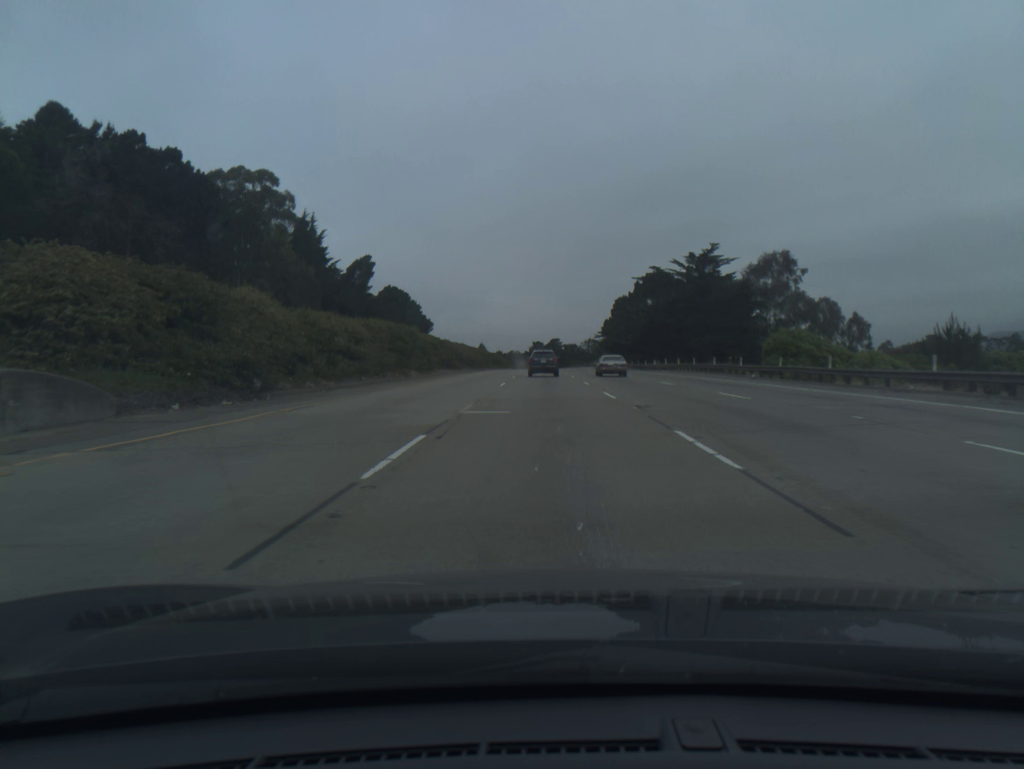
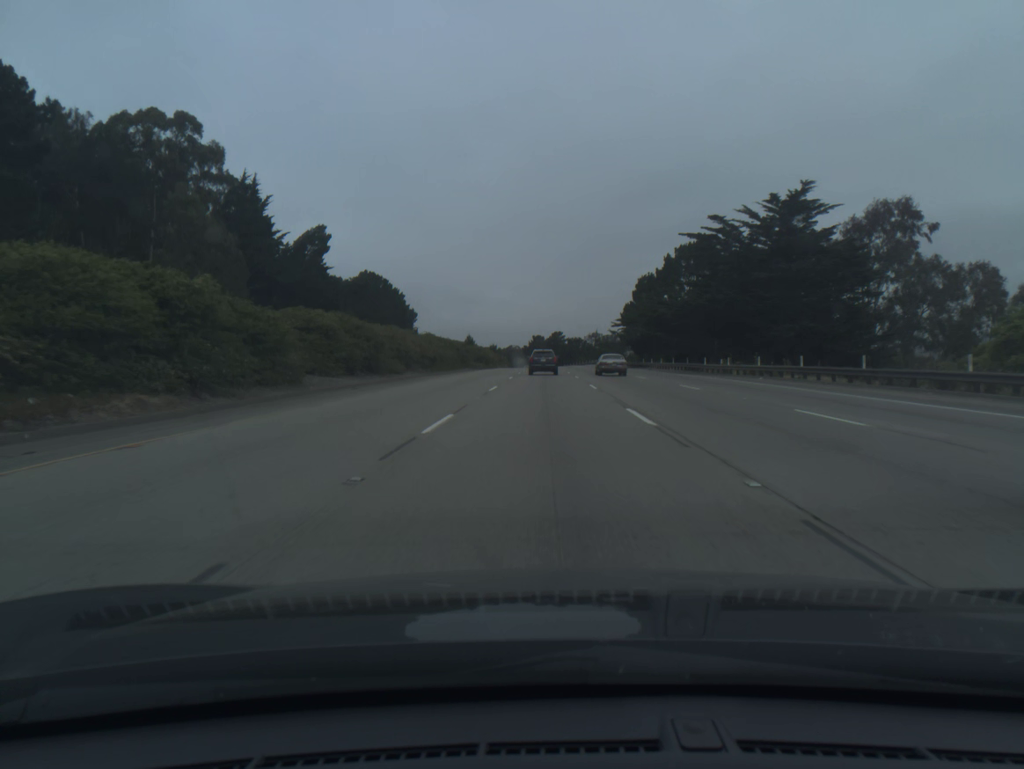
(0.0, +34.6) m; 0°
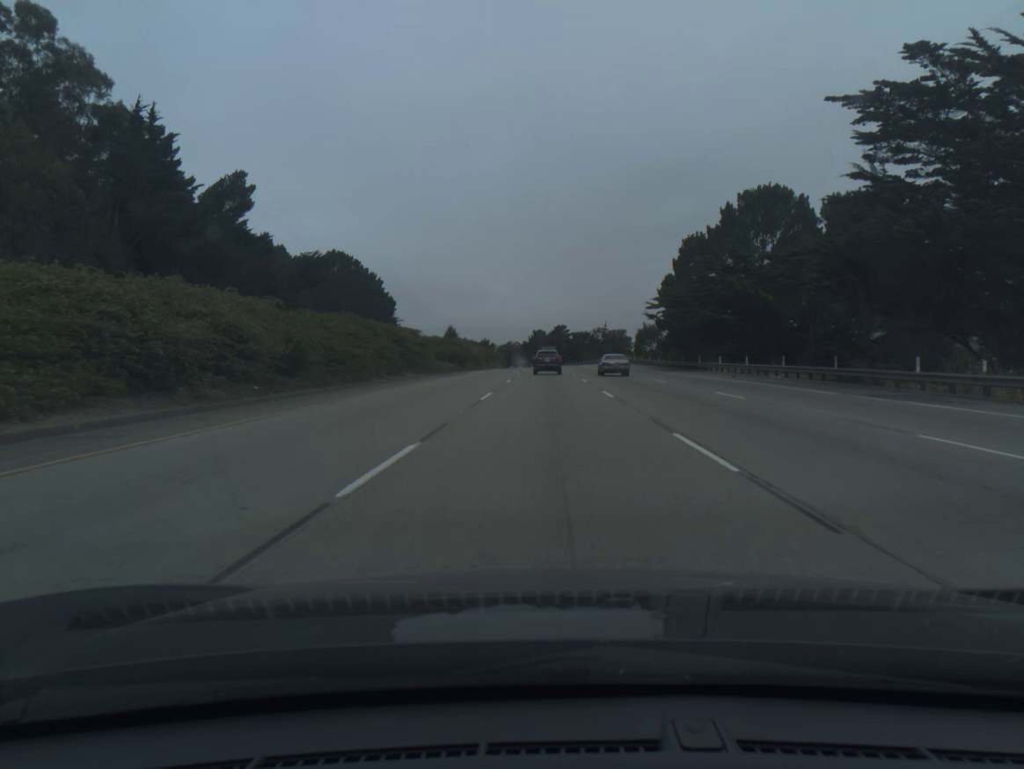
(-0.1, +34.6) m; 0°
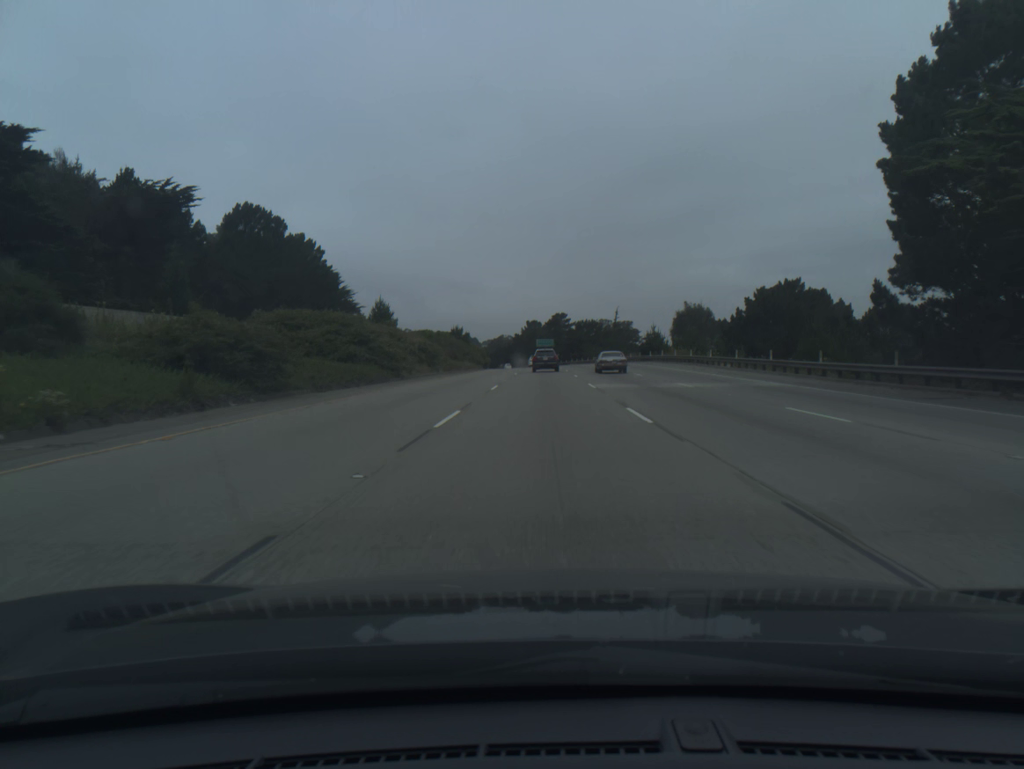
(+0.2, +52.1) m; 0°
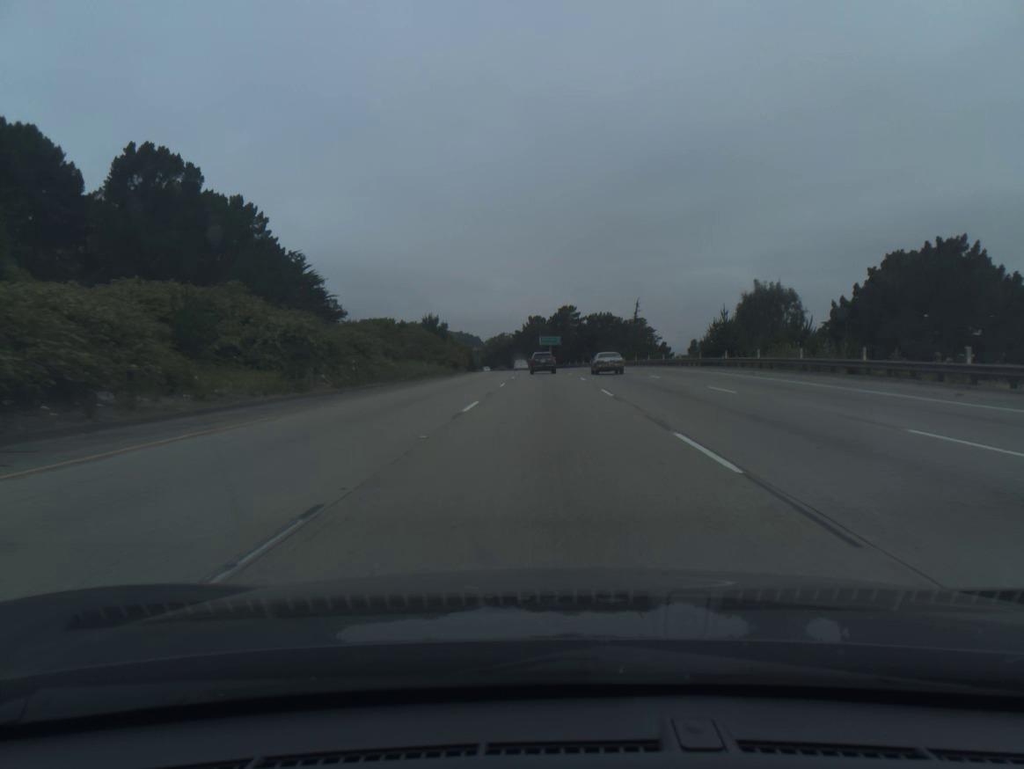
(-0.1, +35.0) m; 0°
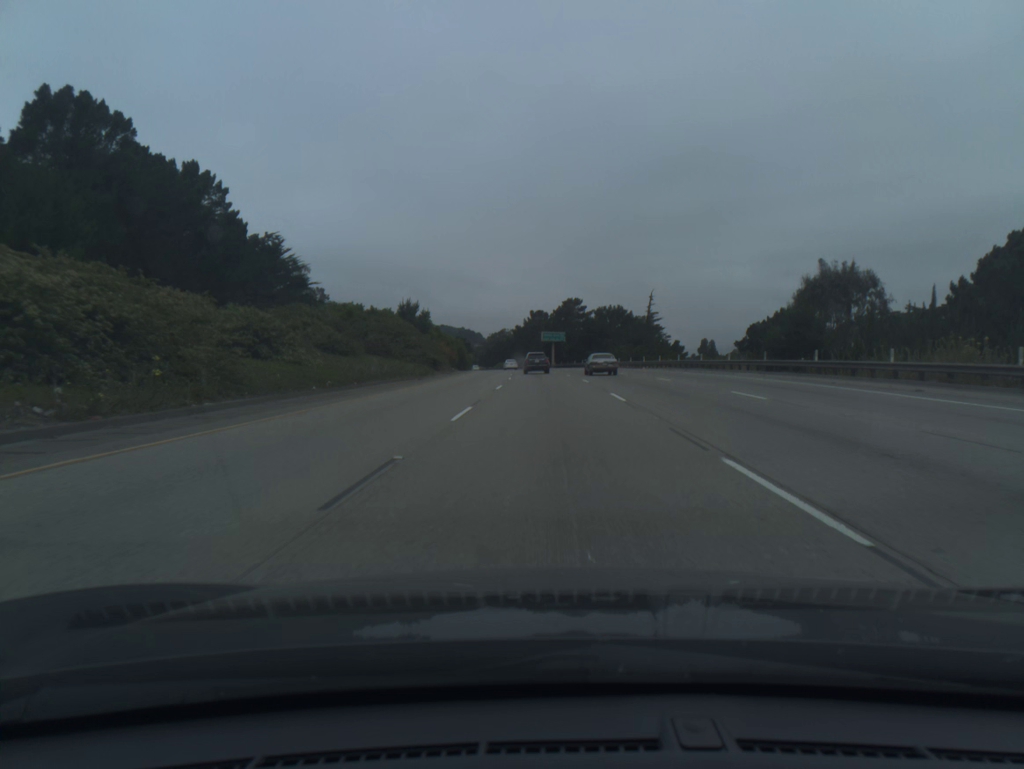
(0.0, +17.6) m; 0°
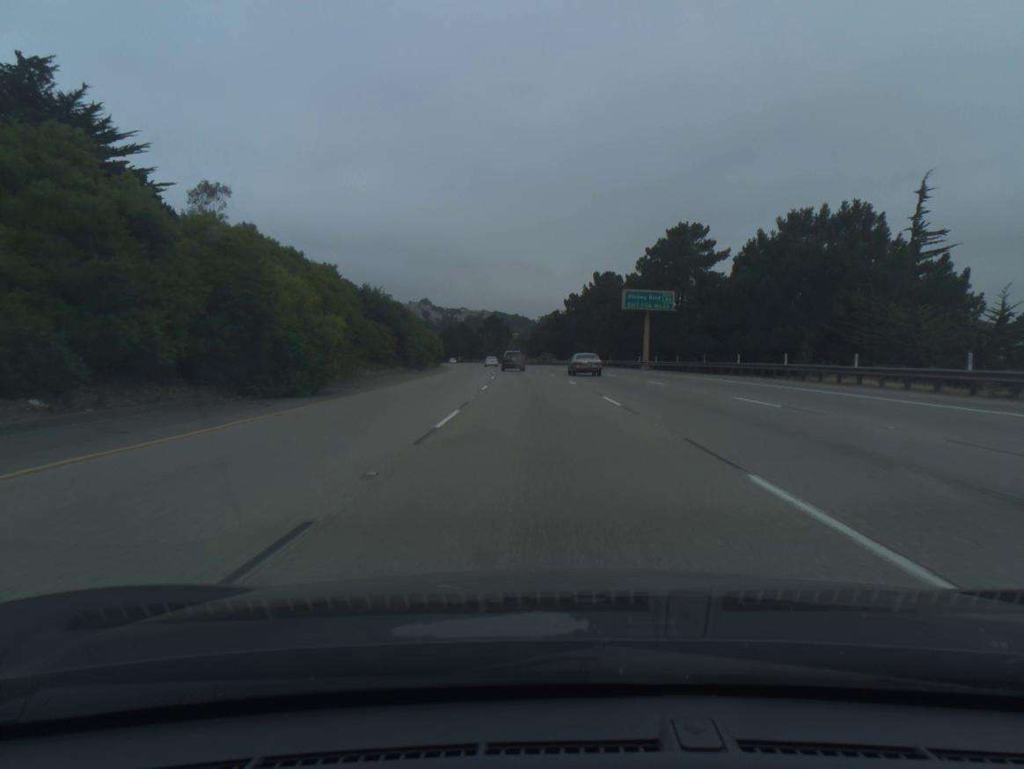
(-2.1, +88.9) m; -4°
